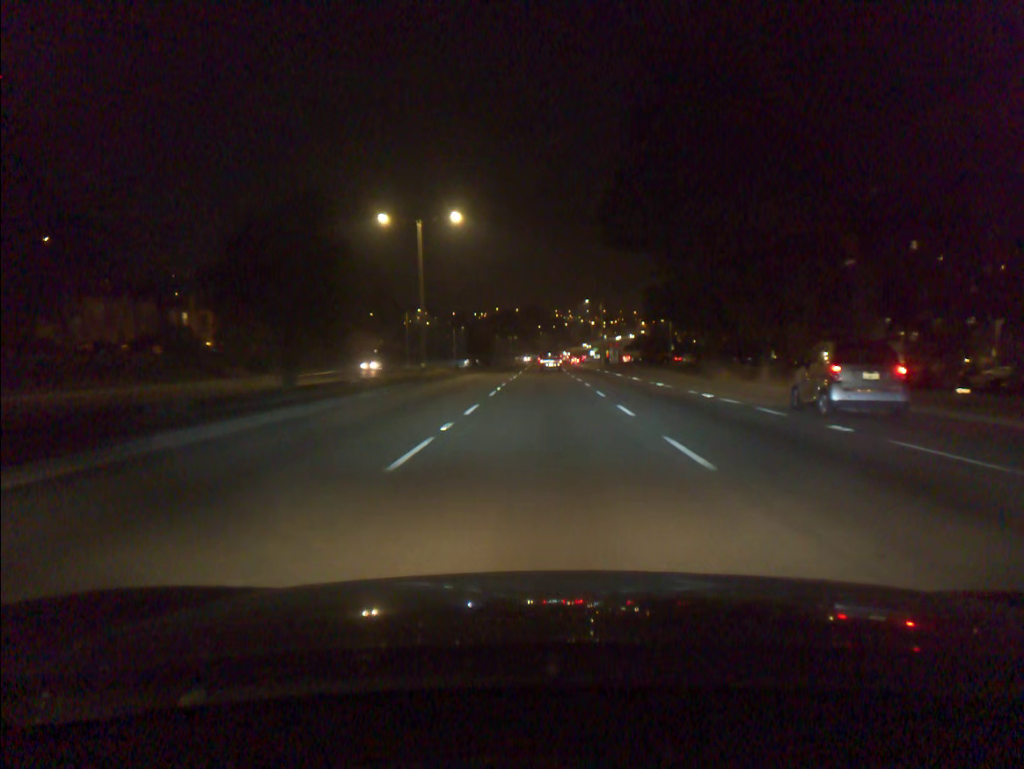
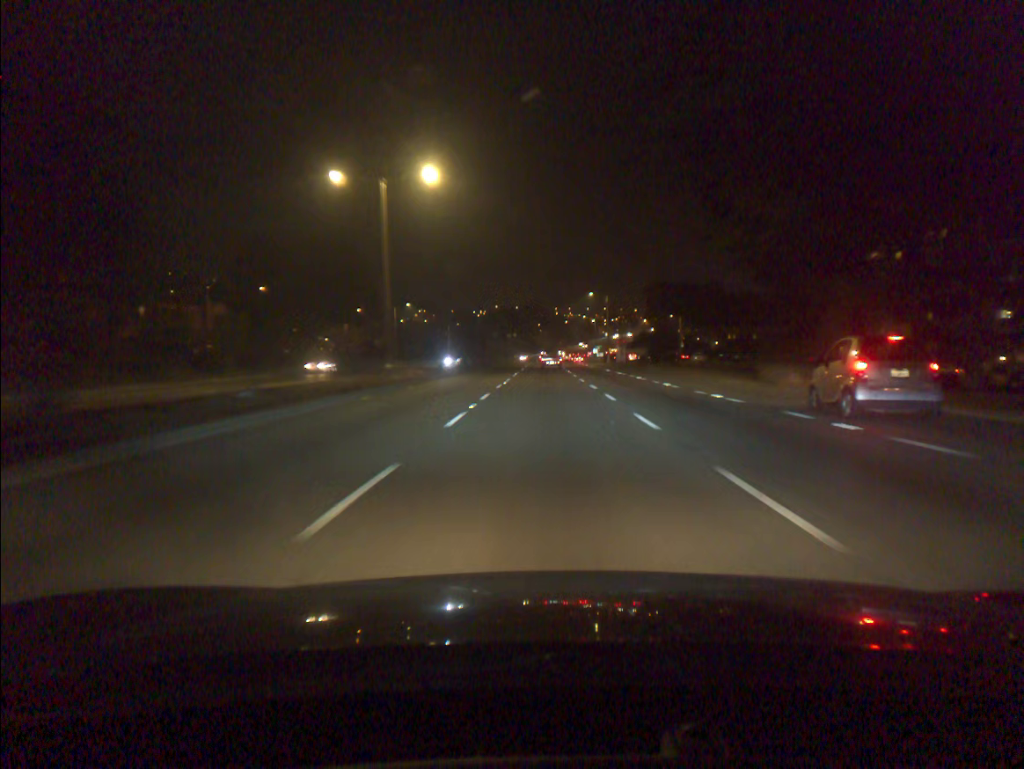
(0.0, +10.5) m; 0°
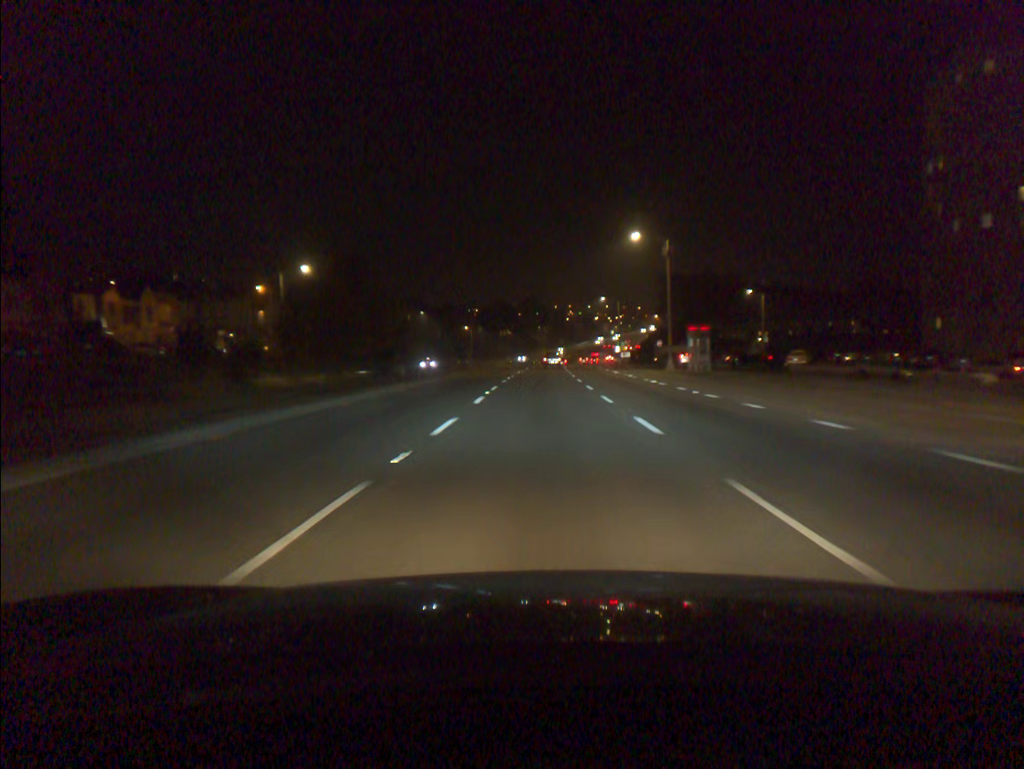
(+0.1, +52.7) m; 0°
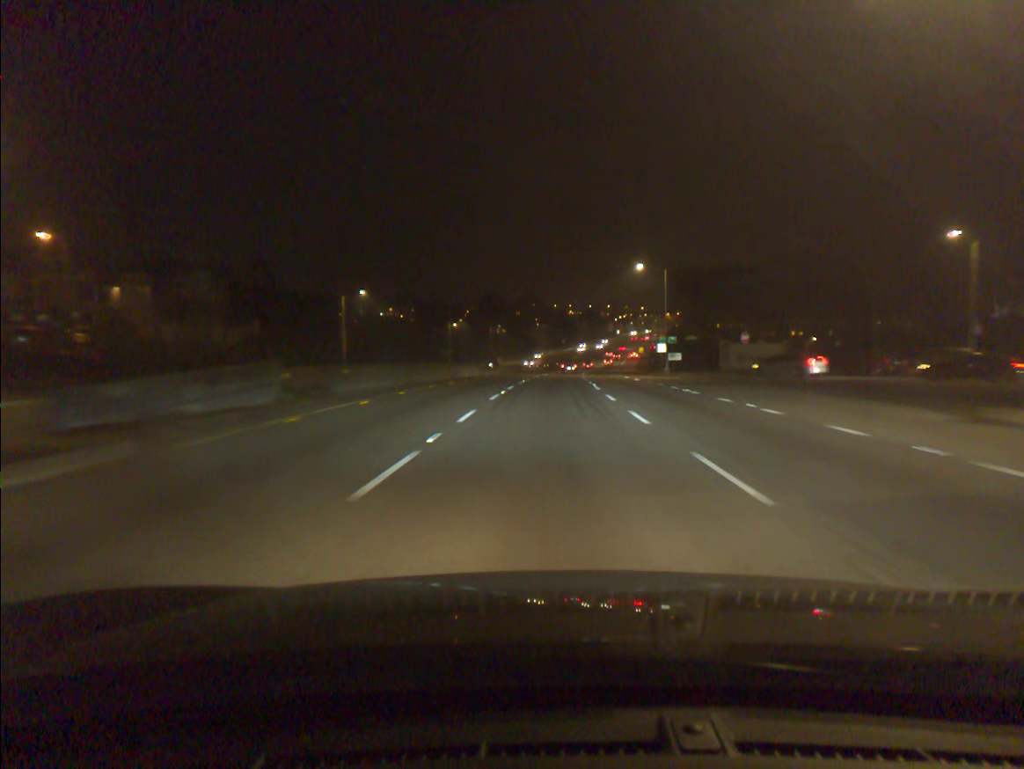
(0.0, +42.3) m; 0°
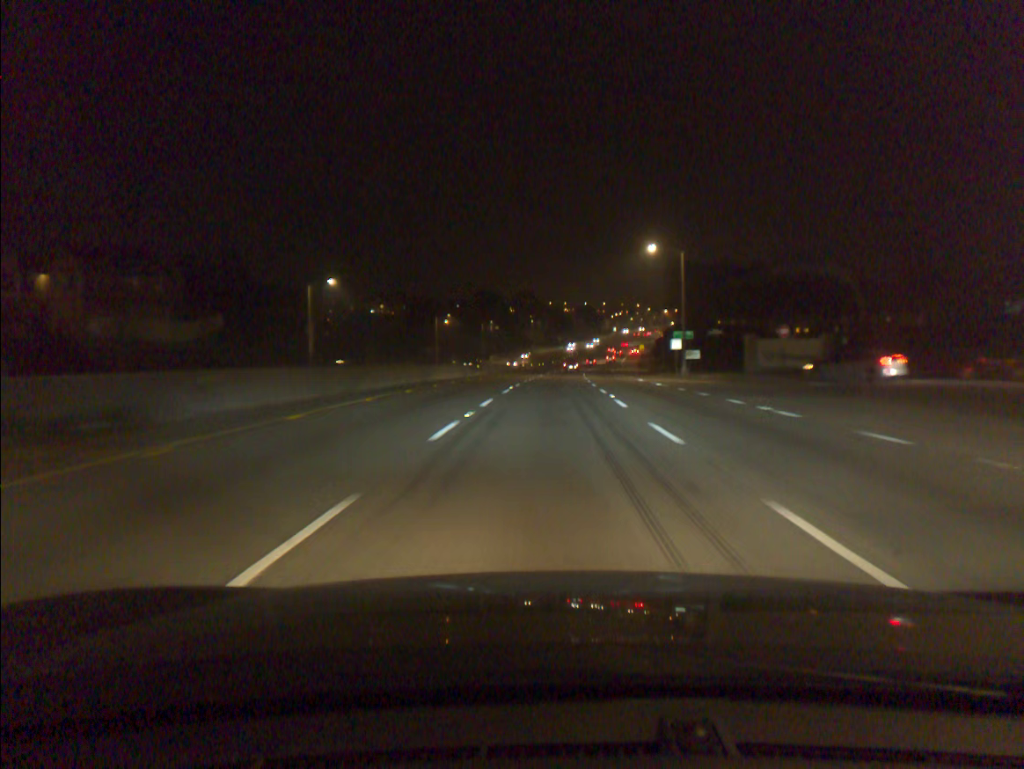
(0.0, +10.6) m; 0°
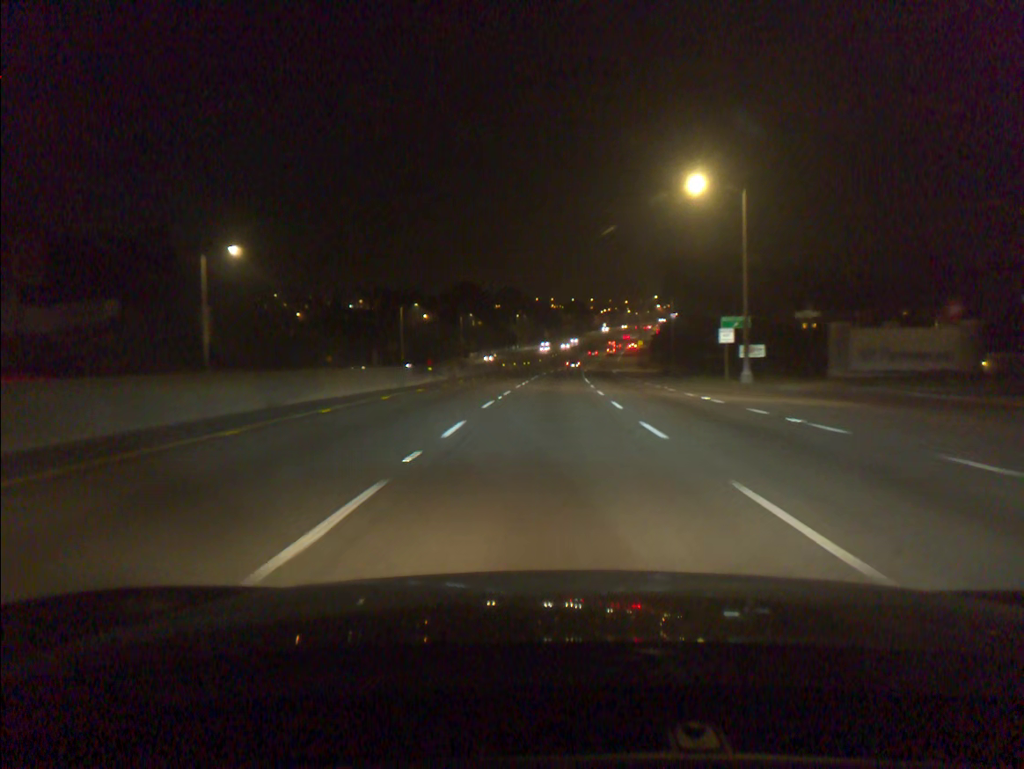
(+0.2, +21.1) m; +1°
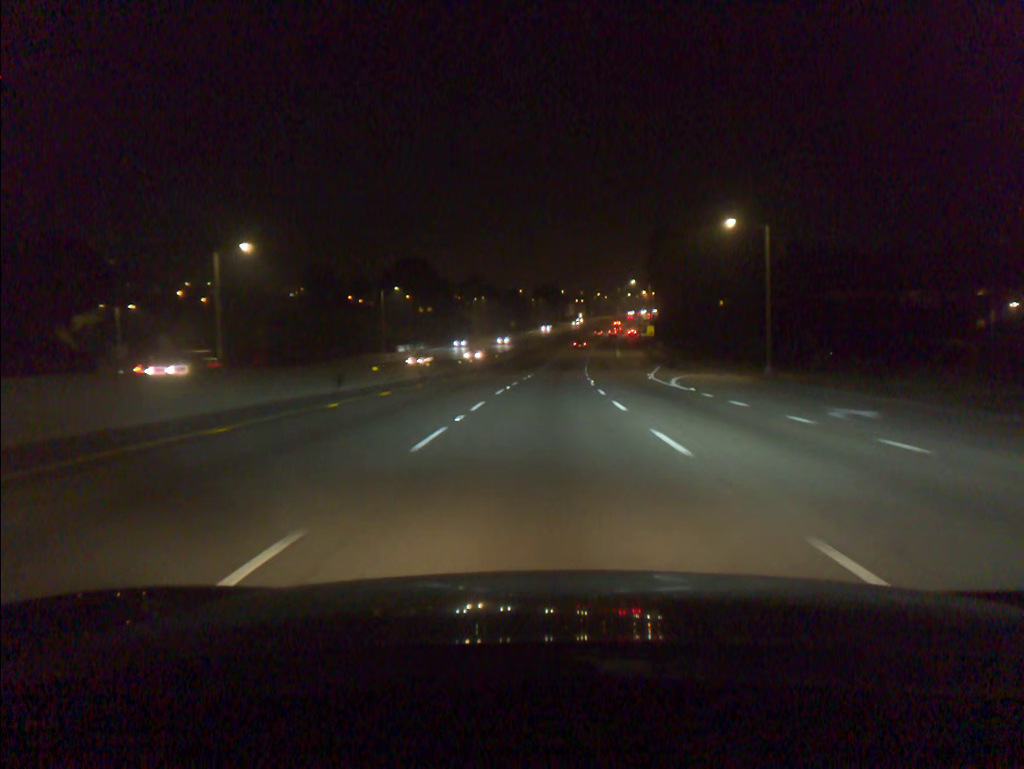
(+1.1, +53.7) m; +2°
